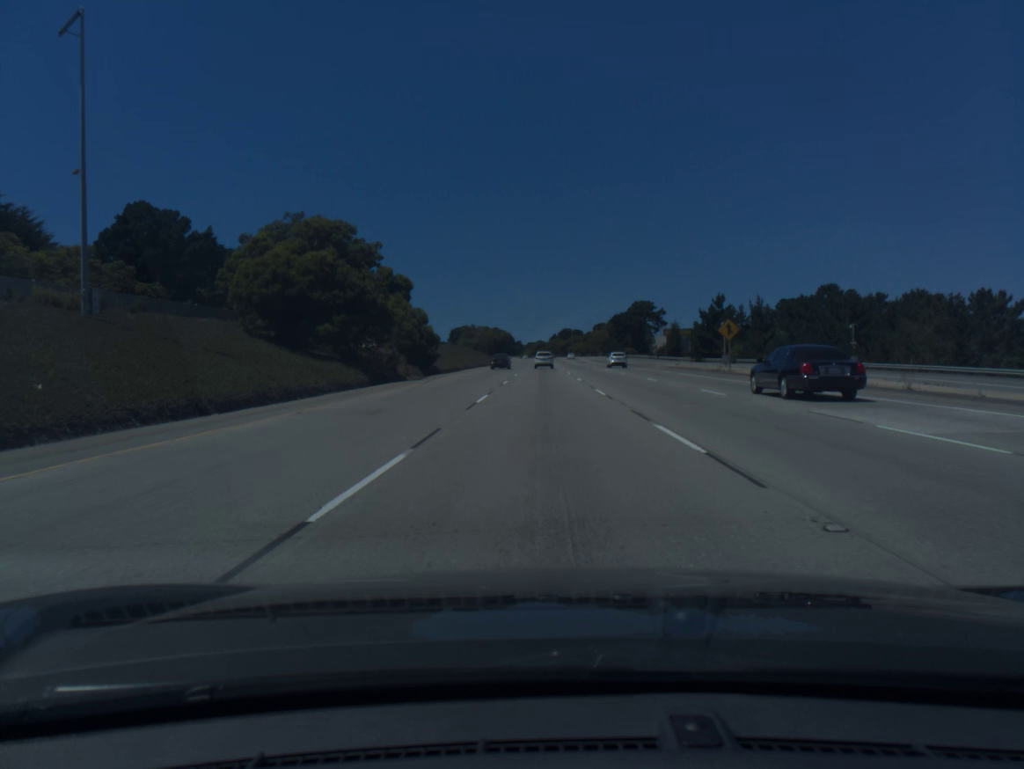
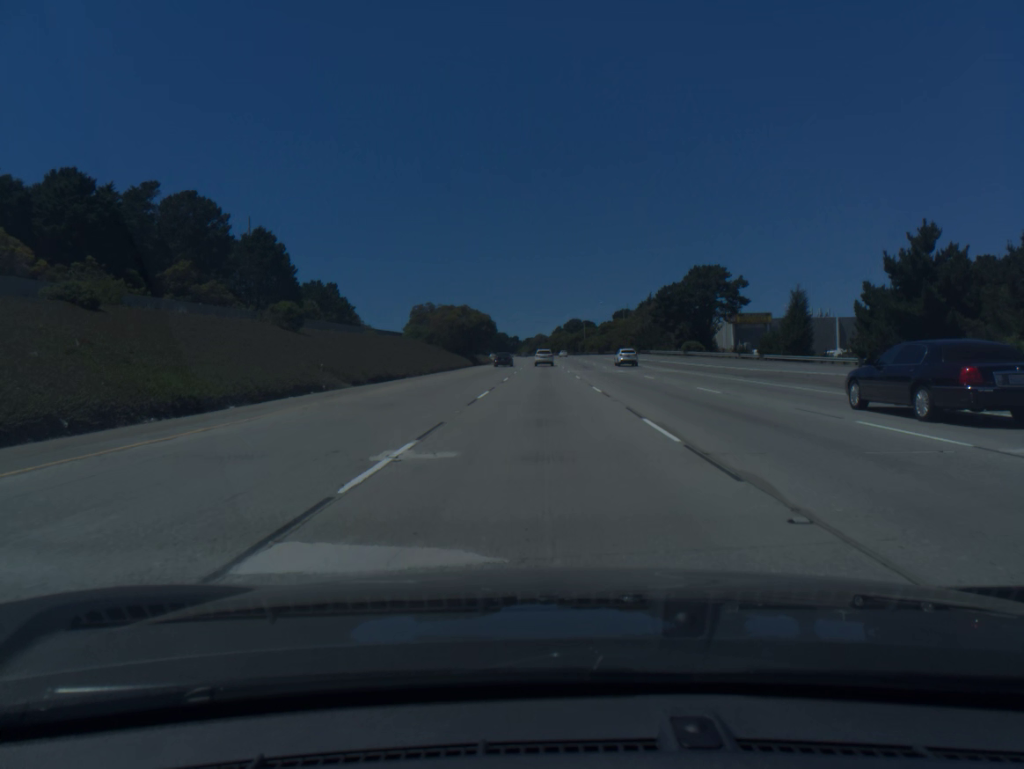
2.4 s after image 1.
(0.0, +72.1) m; 0°
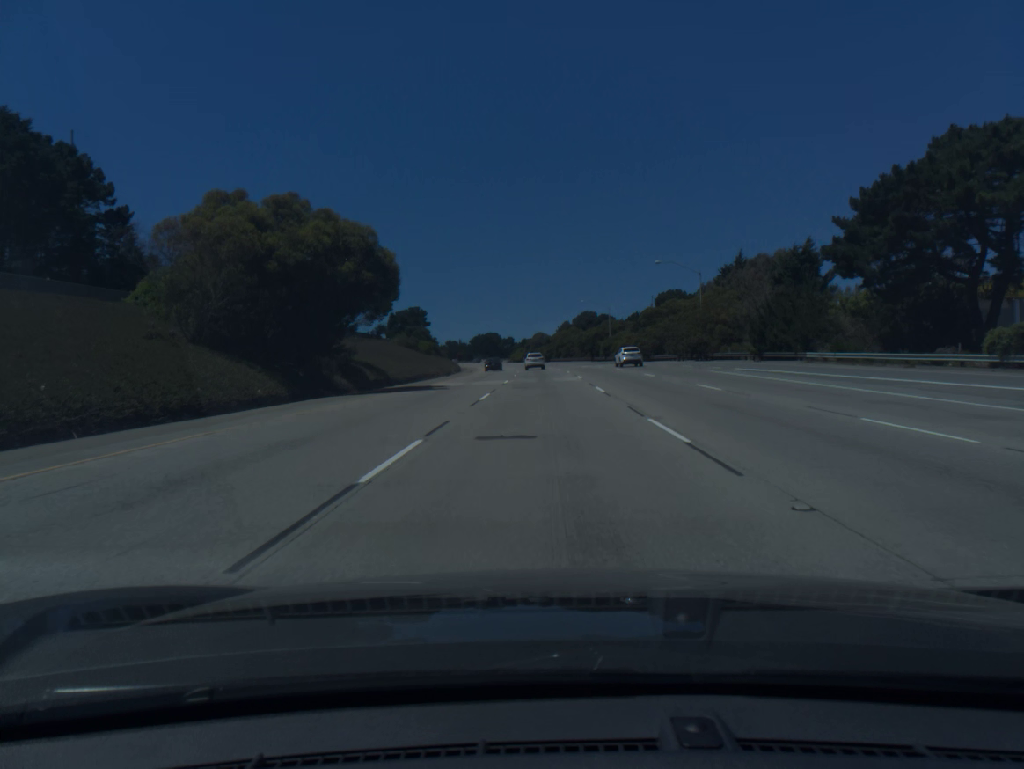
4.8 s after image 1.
(-0.1, +72.9) m; 0°
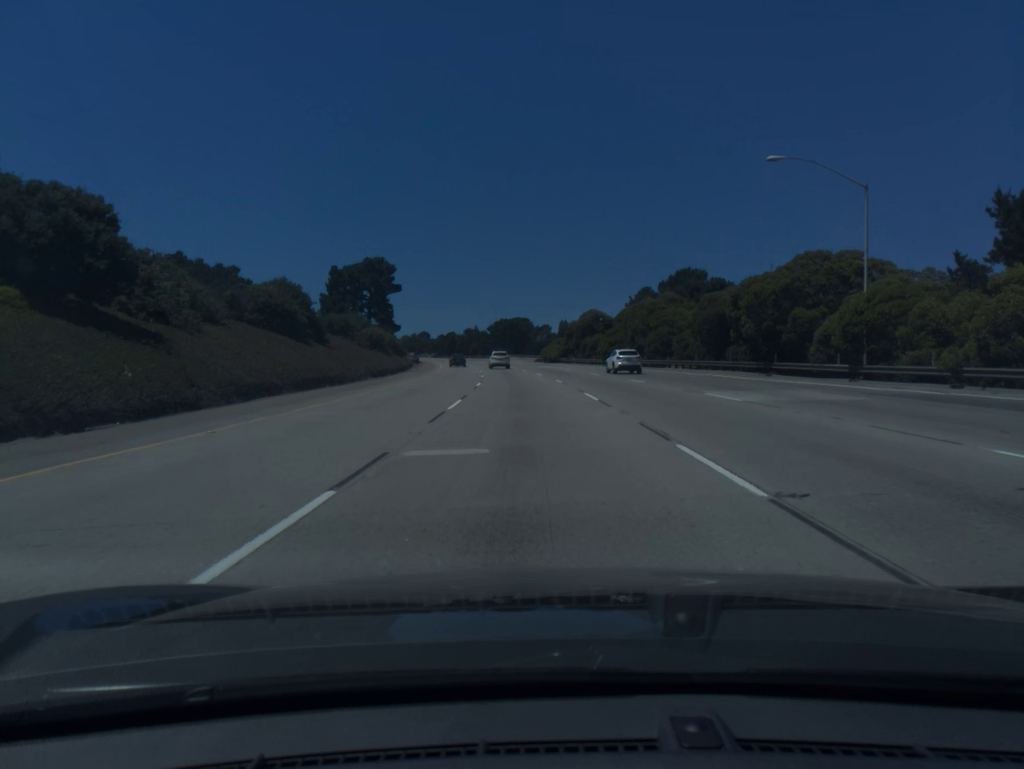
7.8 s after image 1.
(-1.2, +91.9) m; -3°
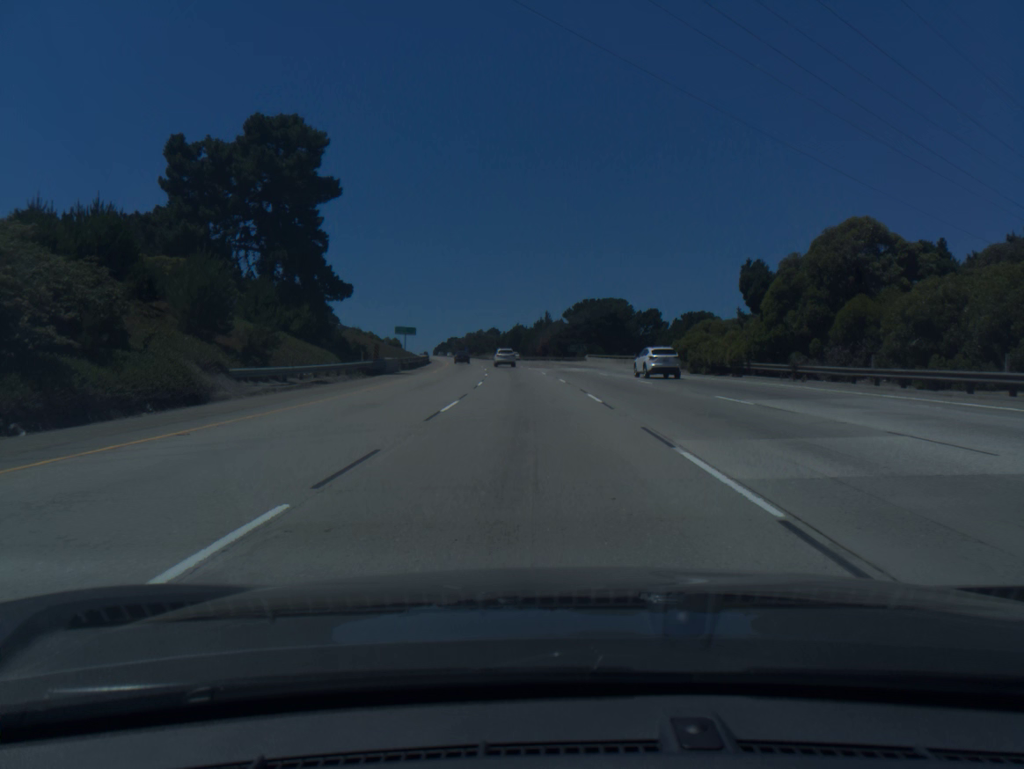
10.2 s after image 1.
(-3.7, +73.8) m; -6°
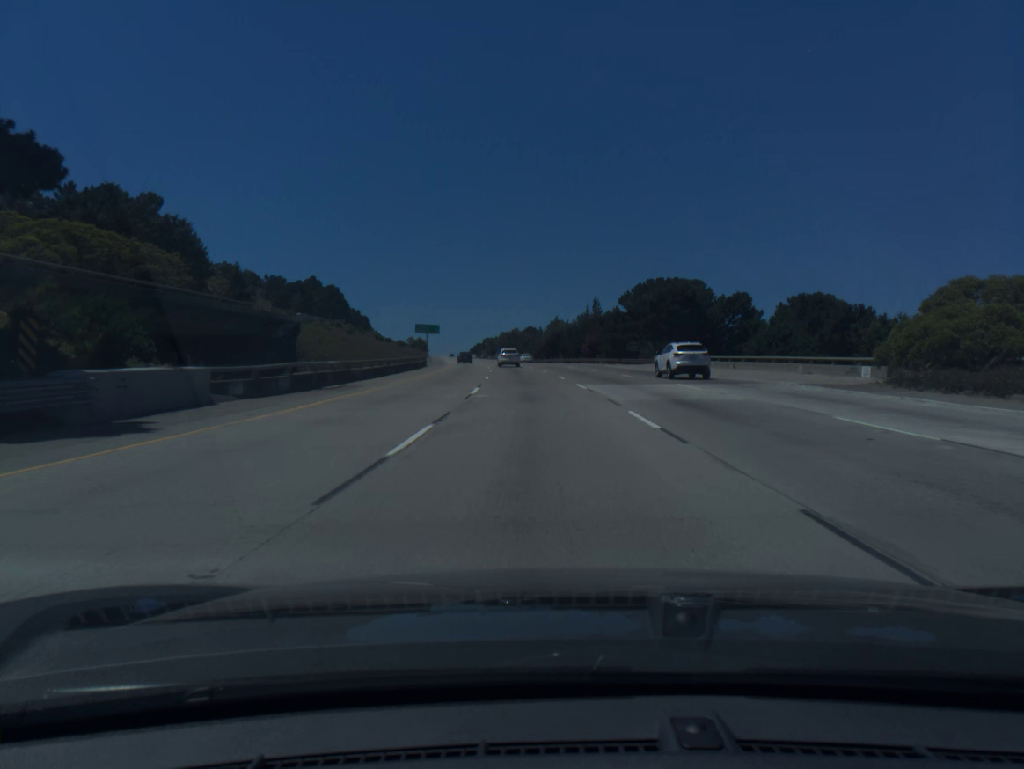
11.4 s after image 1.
(-1.0, +37.1) m; -3°
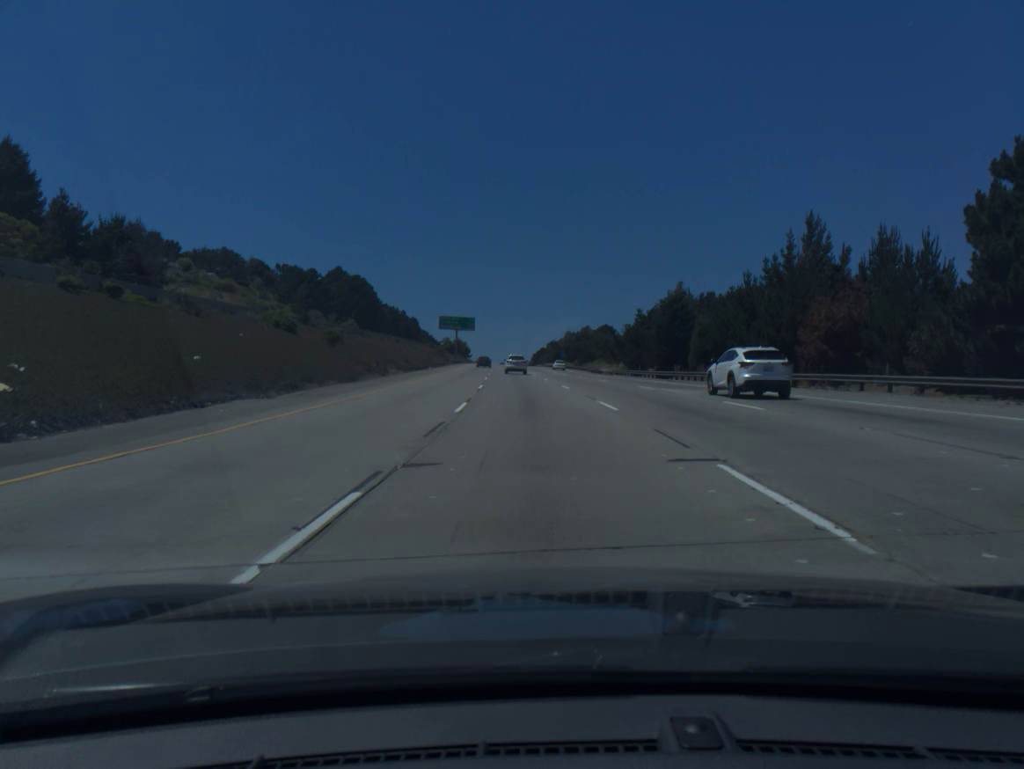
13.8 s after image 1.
(-3.4, +73.5) m; -5°
